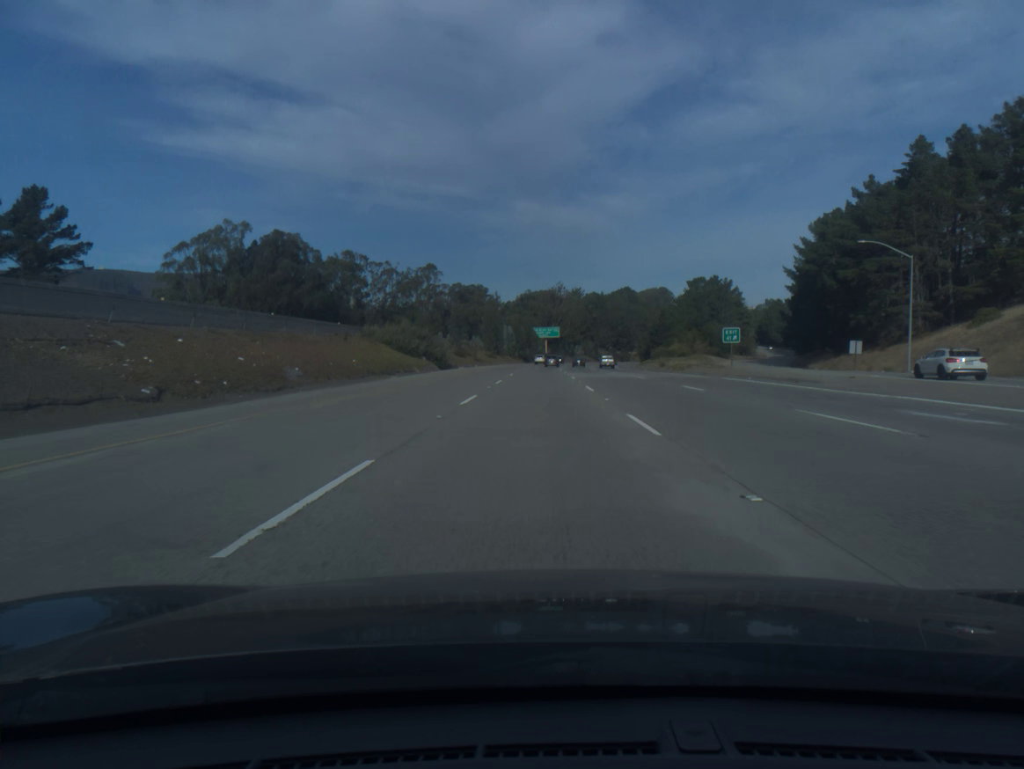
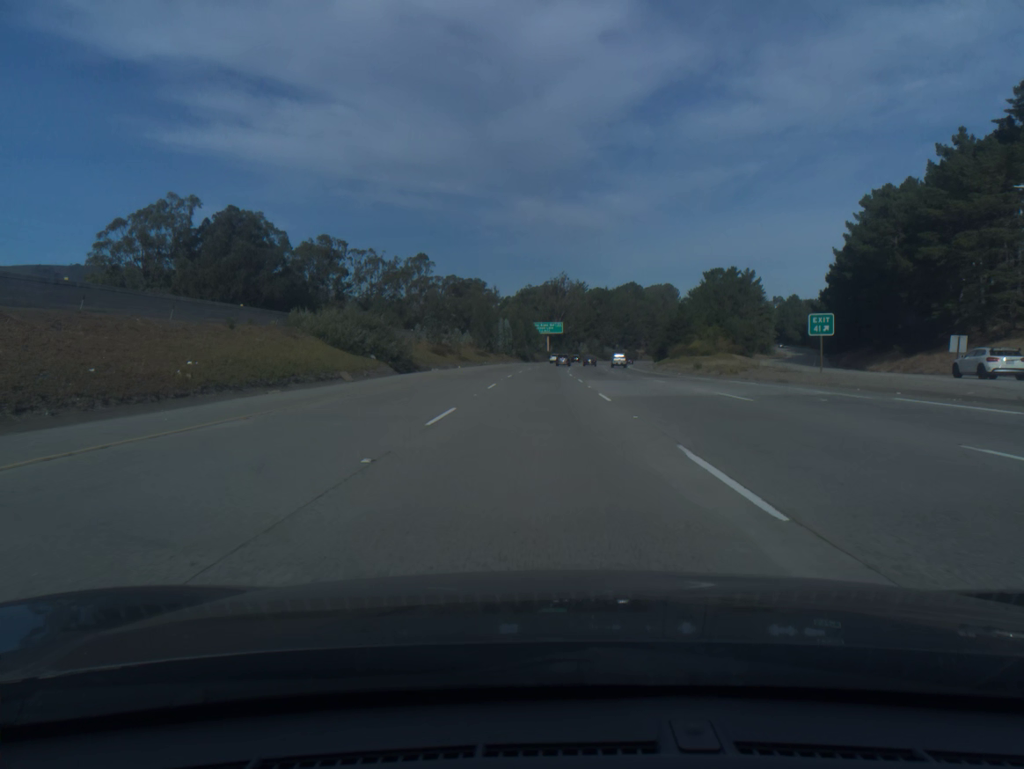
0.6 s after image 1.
(0.0, +20.5) m; 0°
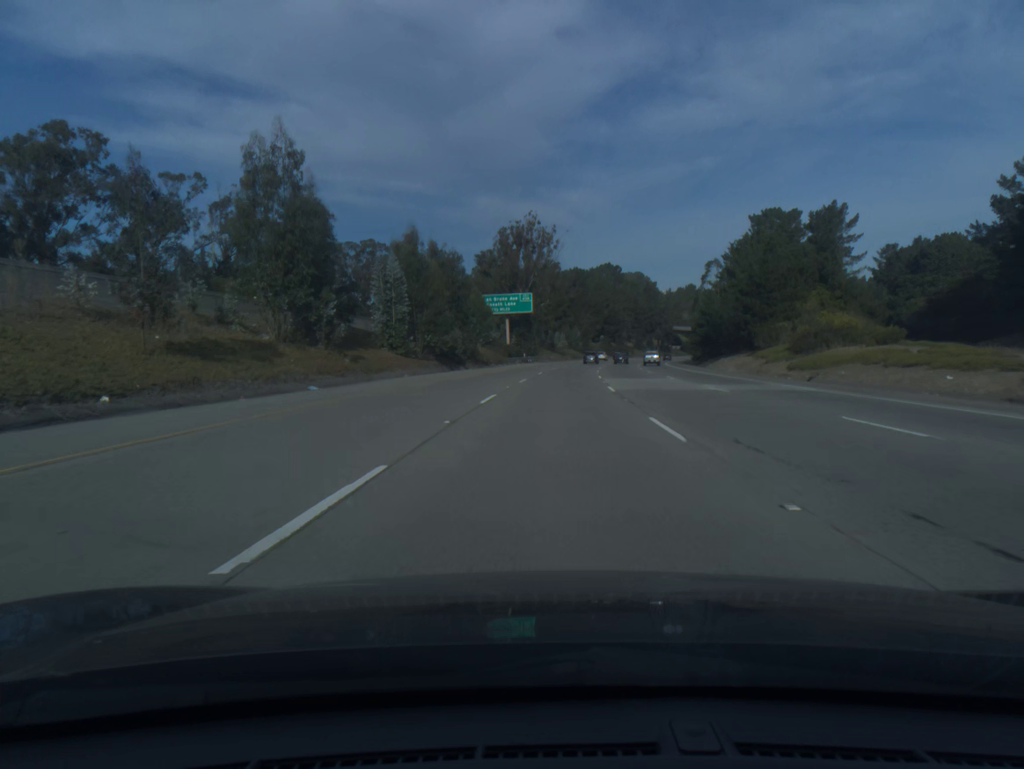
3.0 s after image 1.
(+0.9, +82.1) m; +3°
